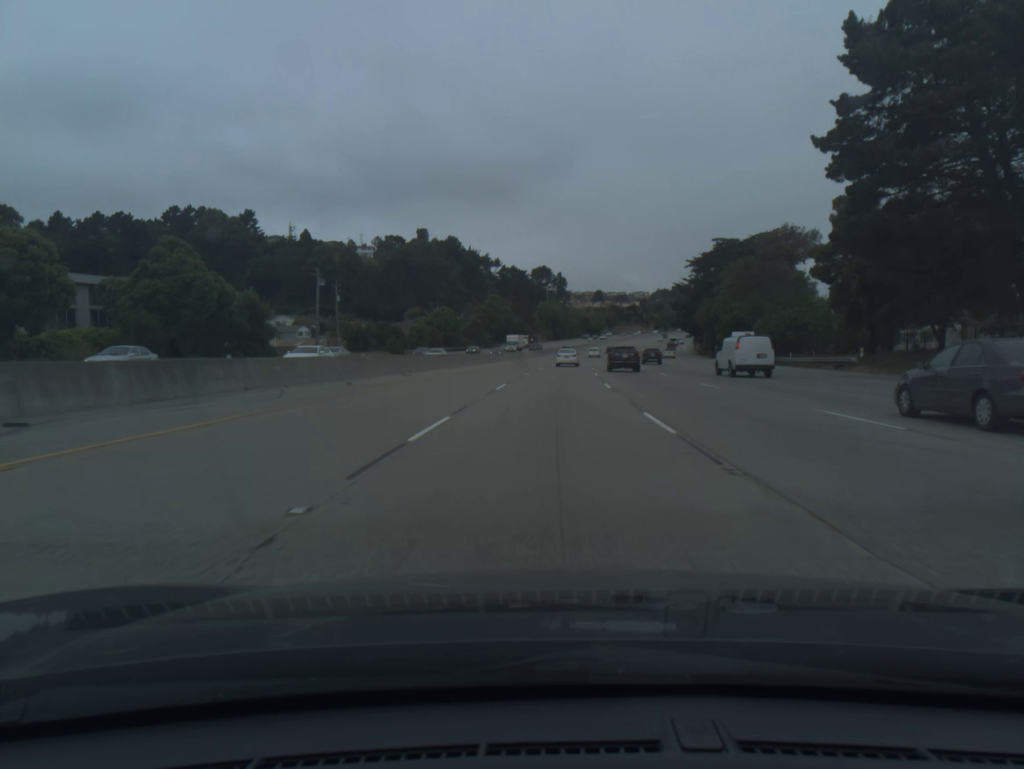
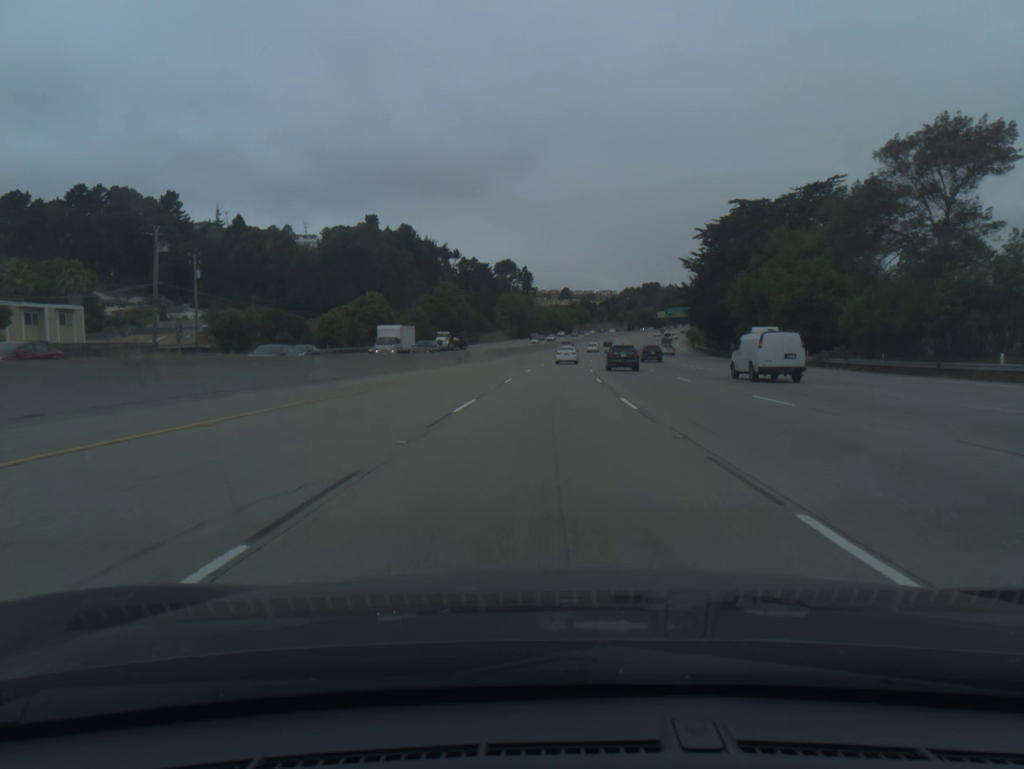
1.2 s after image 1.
(+0.8, +38.8) m; +2°
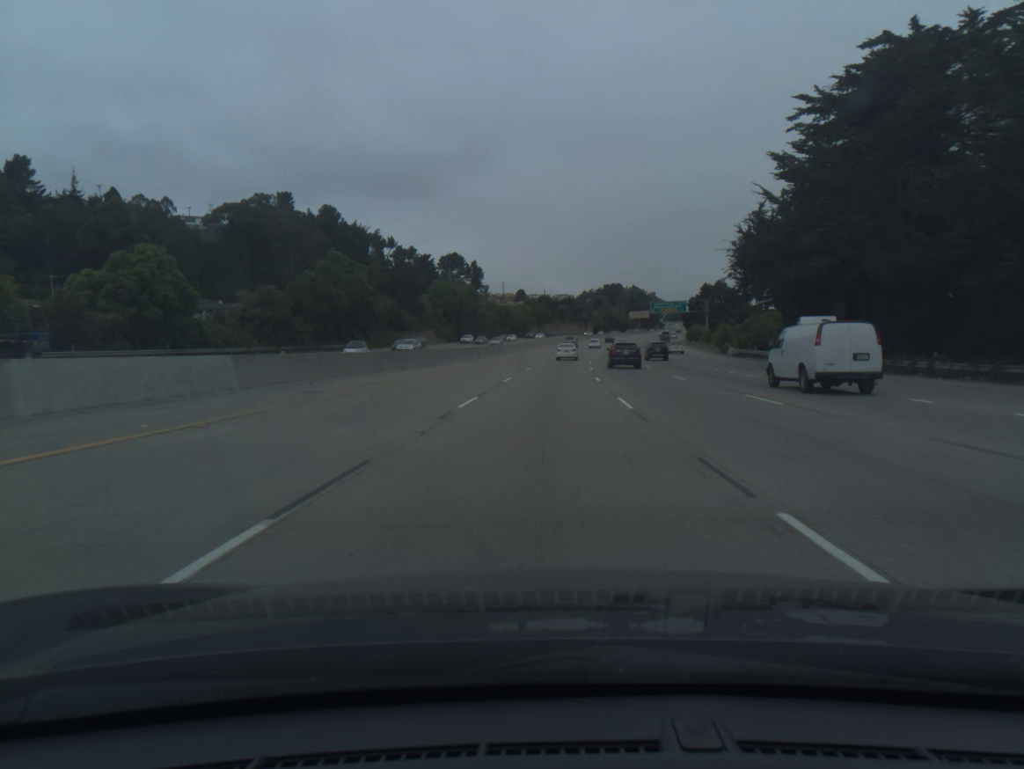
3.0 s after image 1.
(+1.7, +58.2) m; +3°
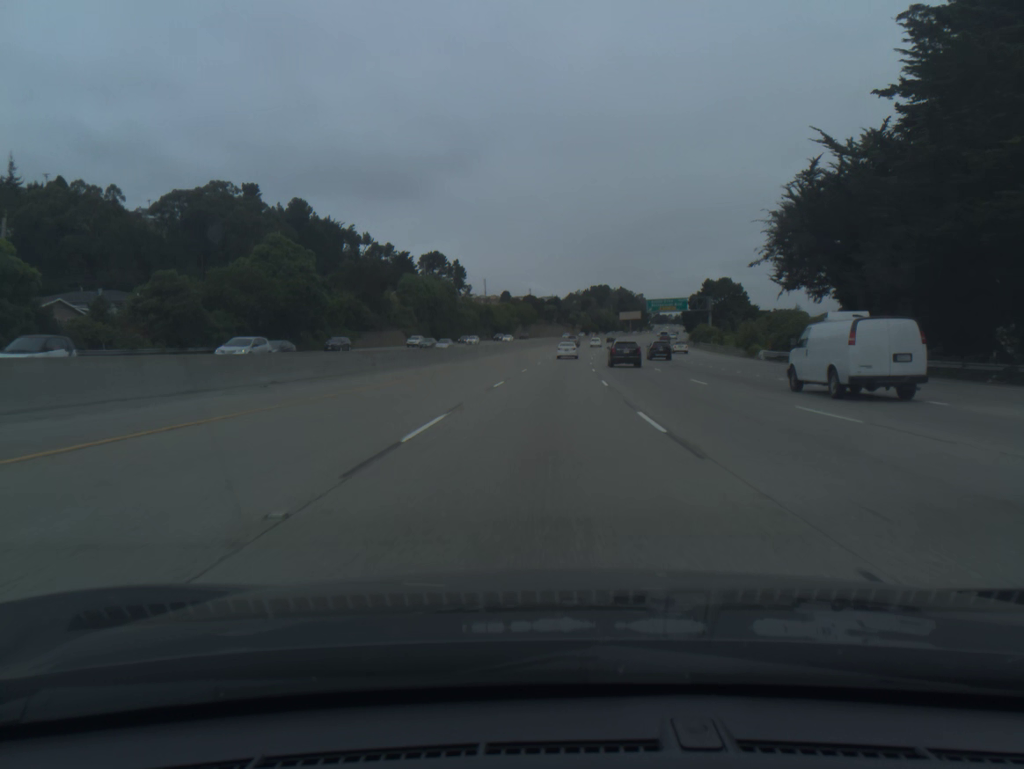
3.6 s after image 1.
(+0.2, +19.4) m; +1°
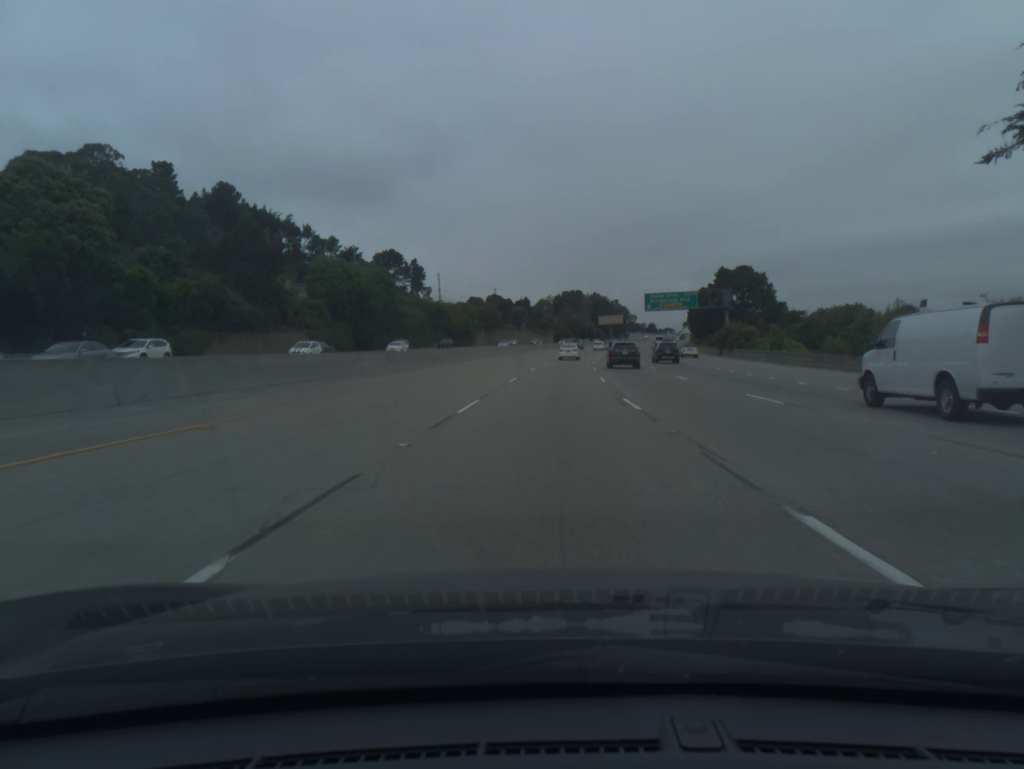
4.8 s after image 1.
(+0.7, +38.9) m; +2°
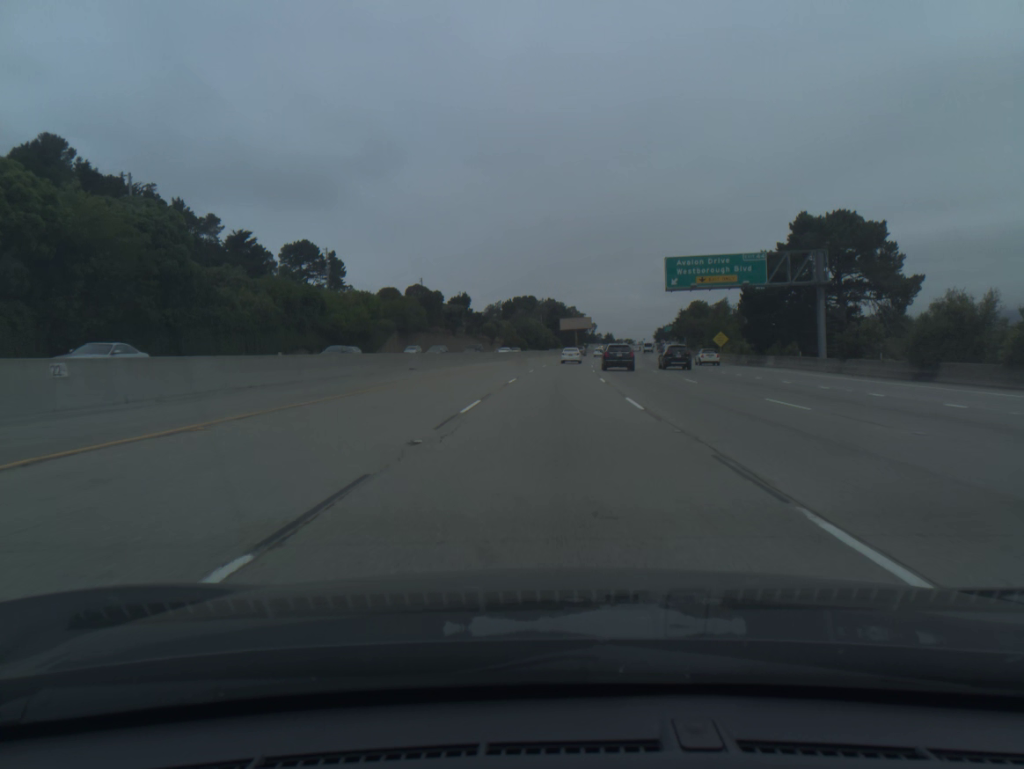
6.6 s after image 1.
(+1.7, +58.3) m; +3°
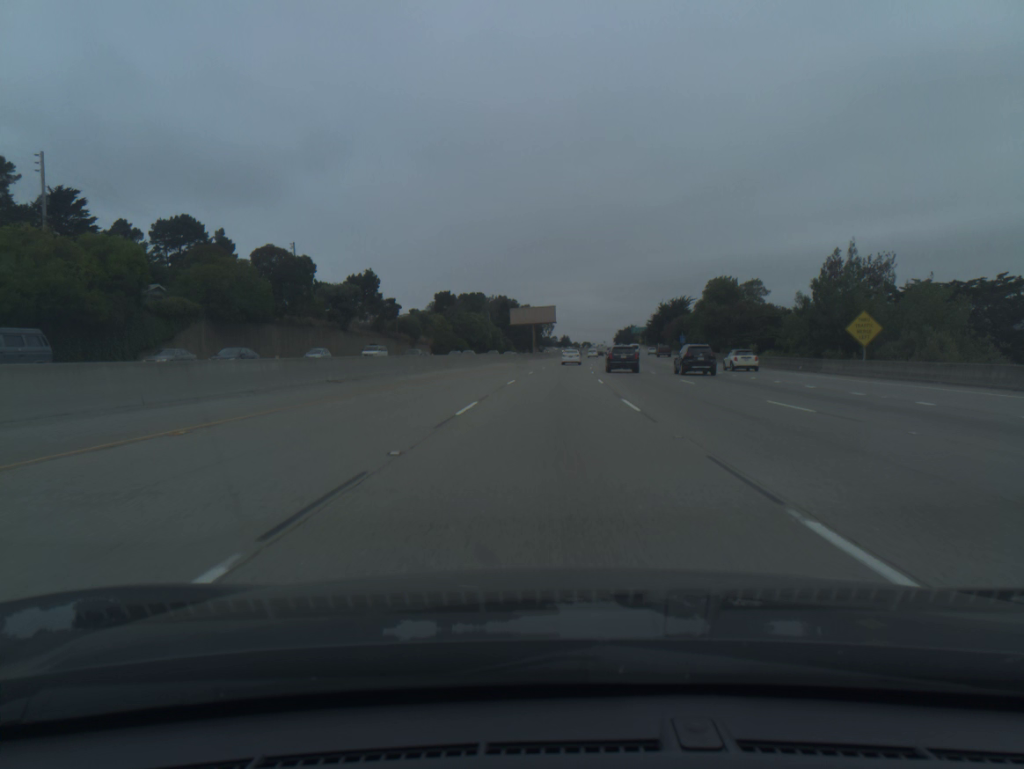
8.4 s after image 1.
(+1.7, +58.5) m; +3°
